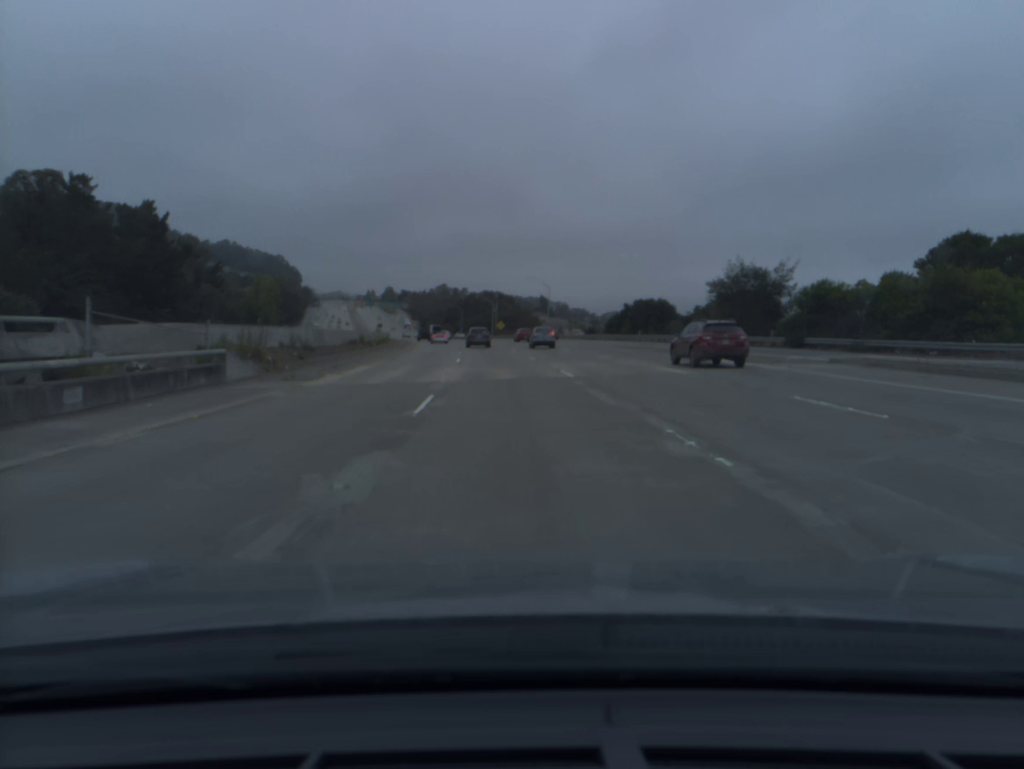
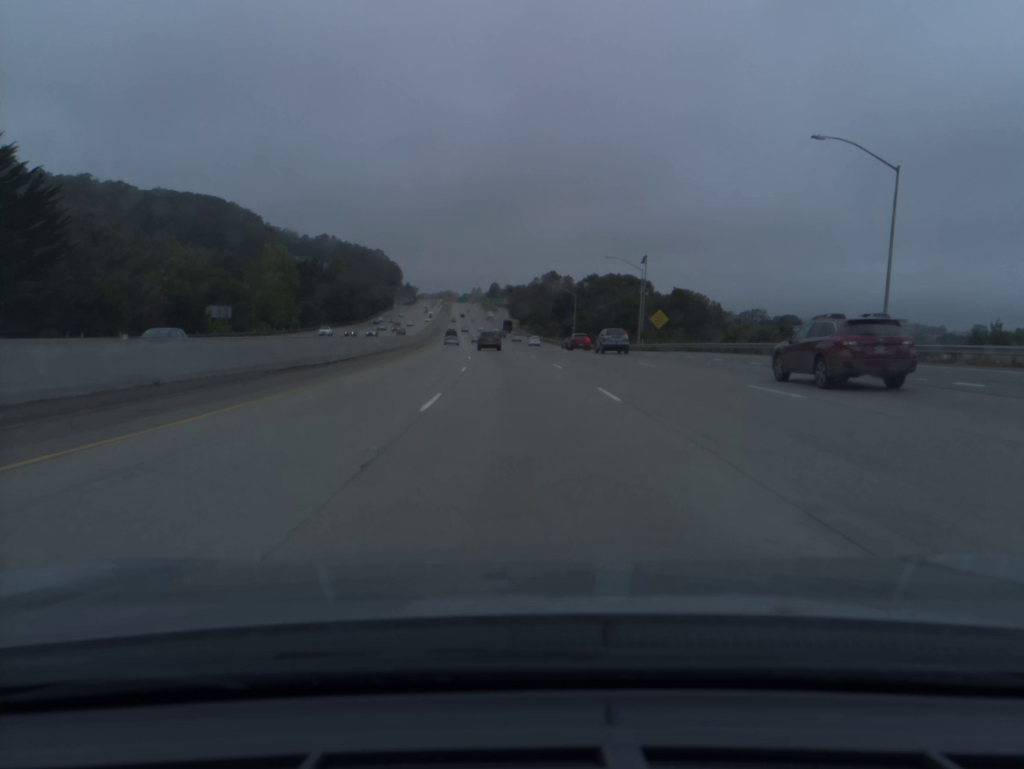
(-7.1, +94.5) m; -8°
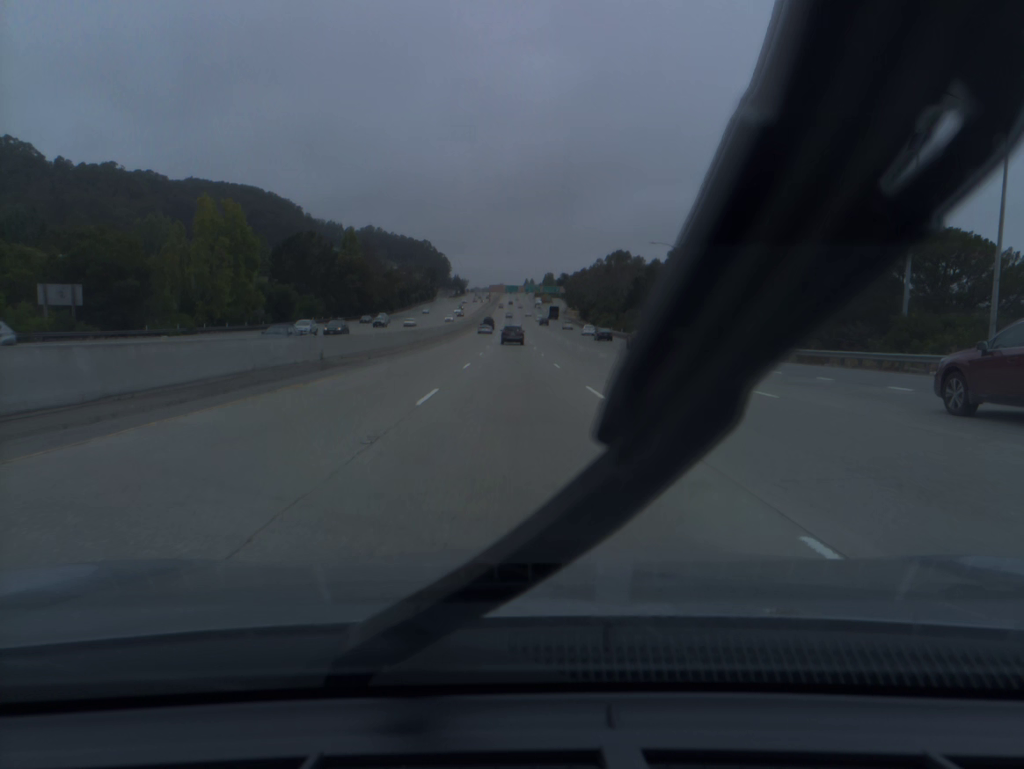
(-2.0, +57.3) m; -4°
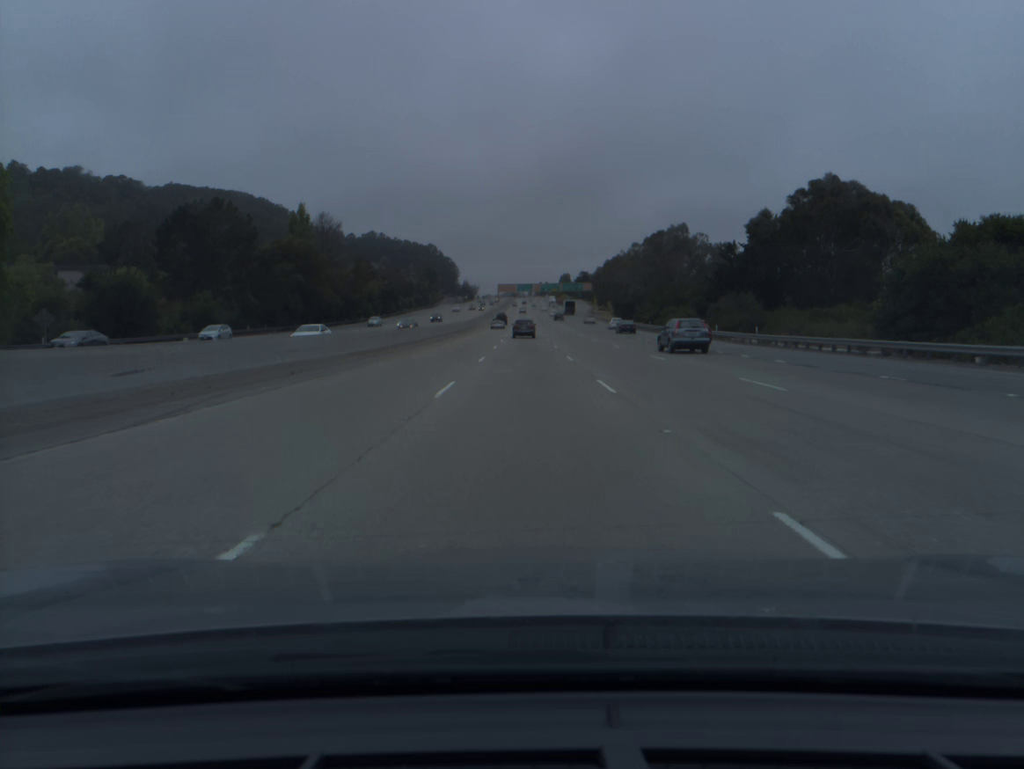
(-0.9, +57.8) m; -1°
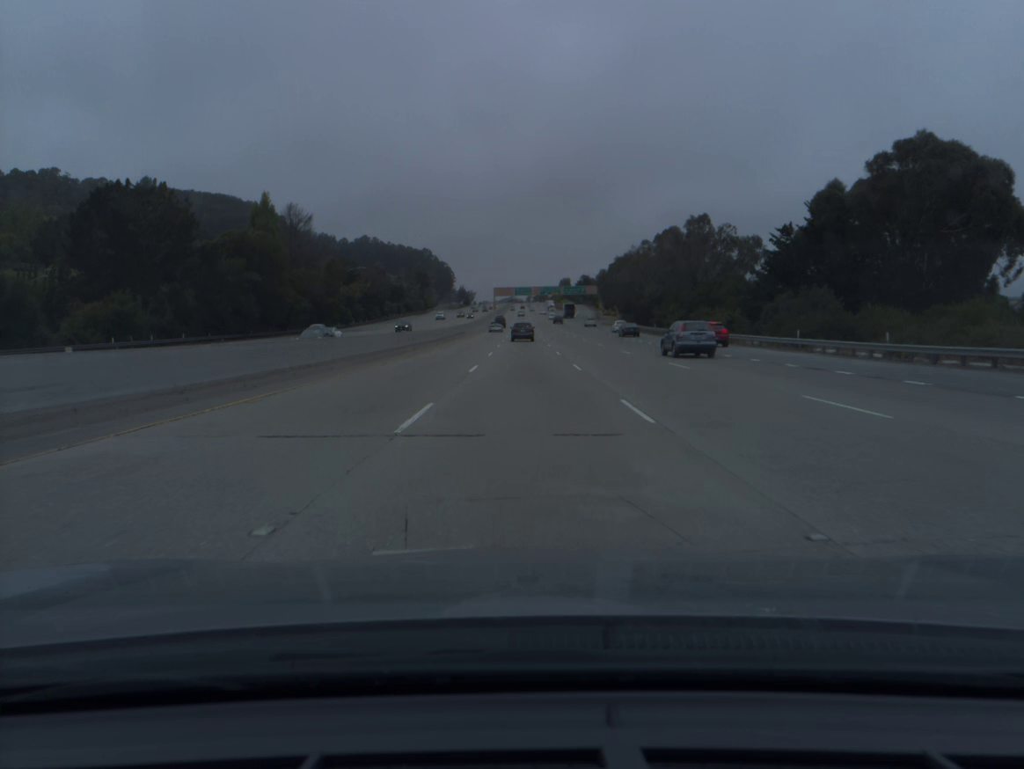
(0.0, +19.3) m; 0°
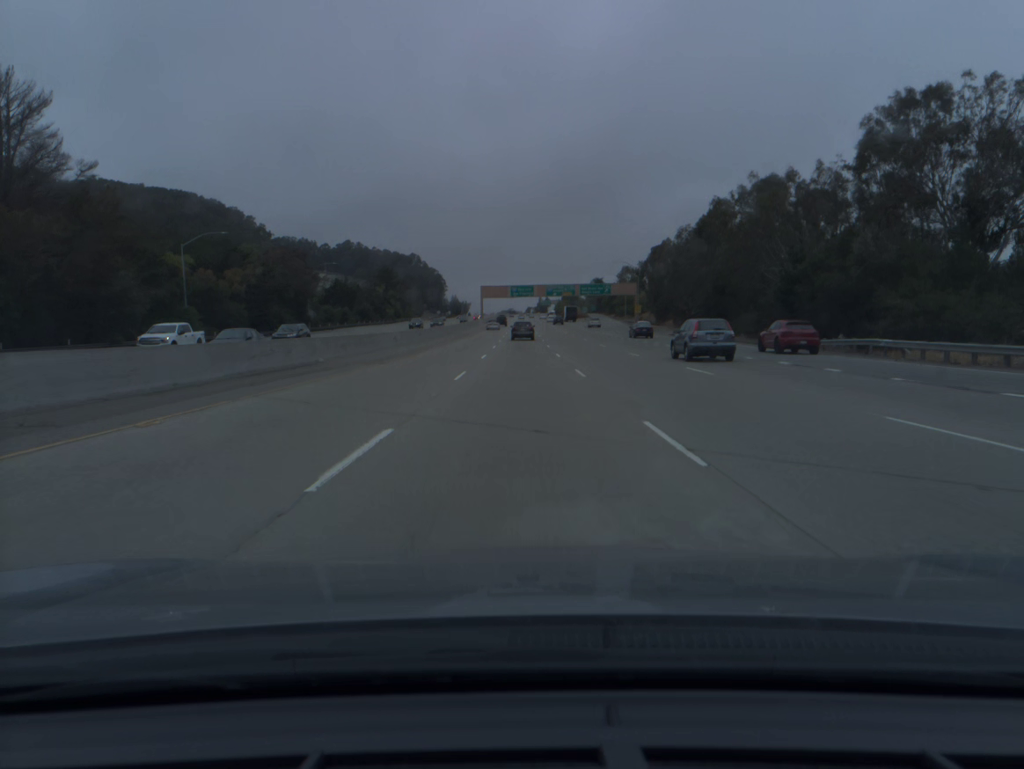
(+0.2, +77.0) m; 0°
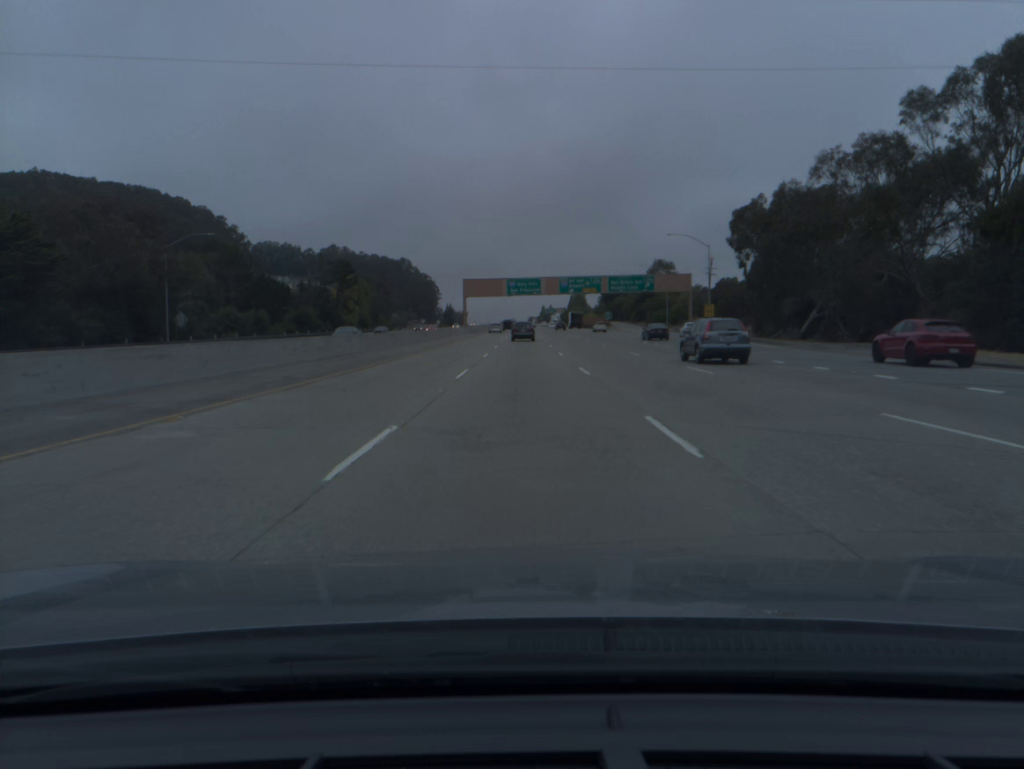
(0.0, +57.7) m; 0°
